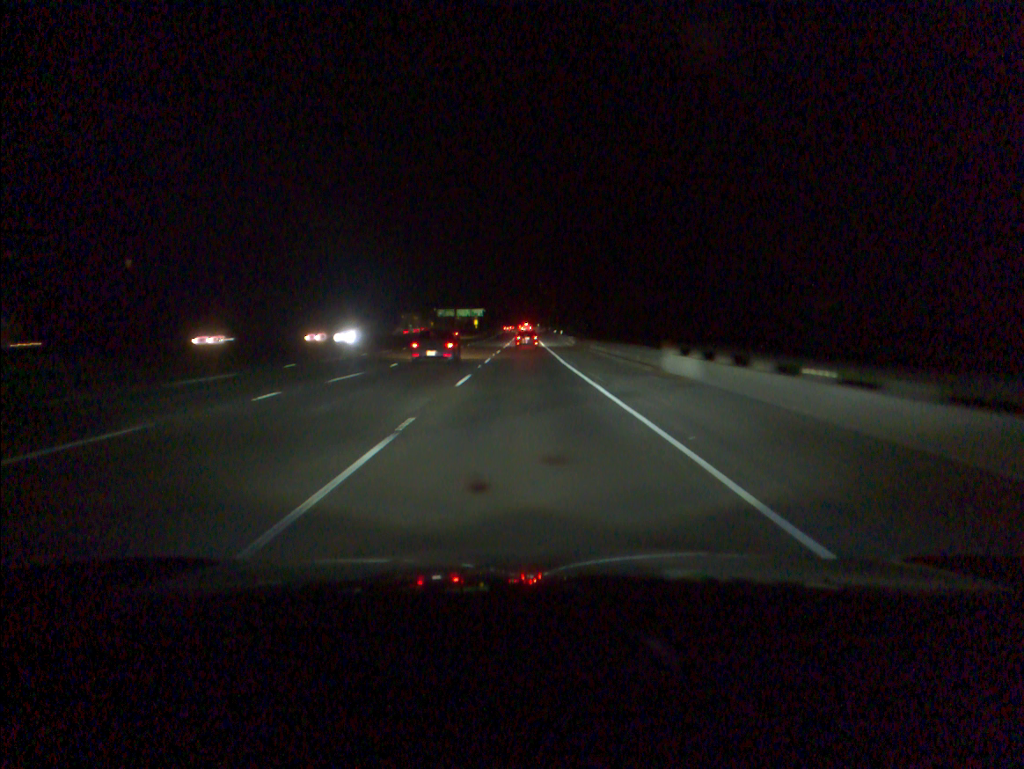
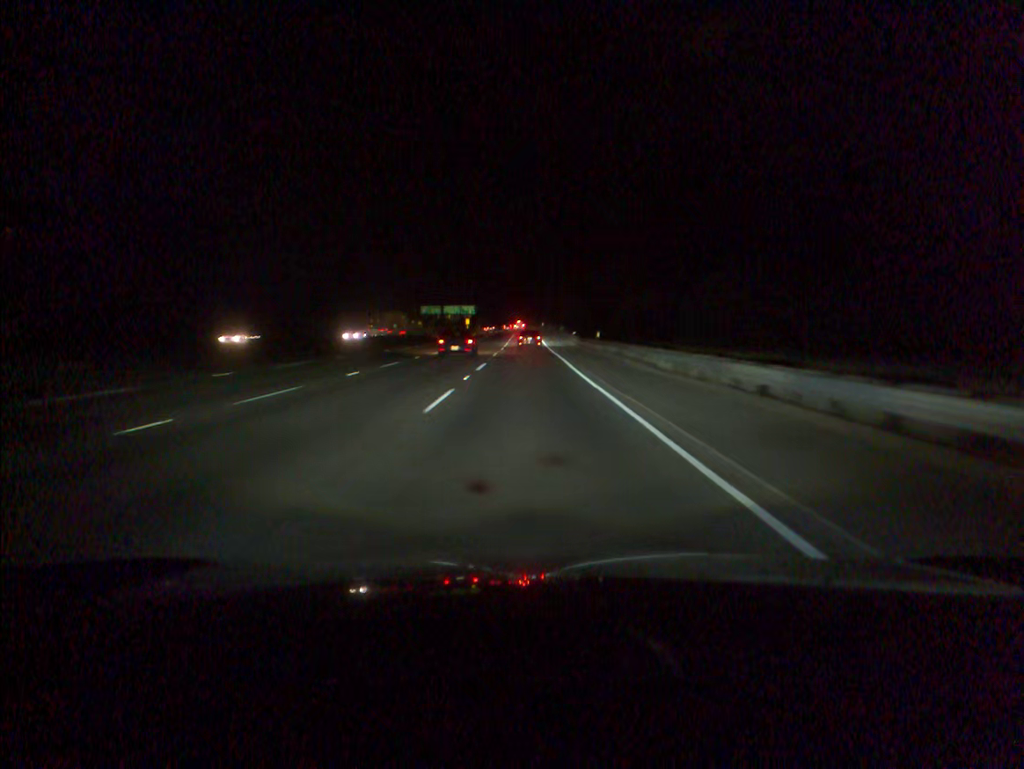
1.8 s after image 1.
(-0.1, +50.5) m; 0°
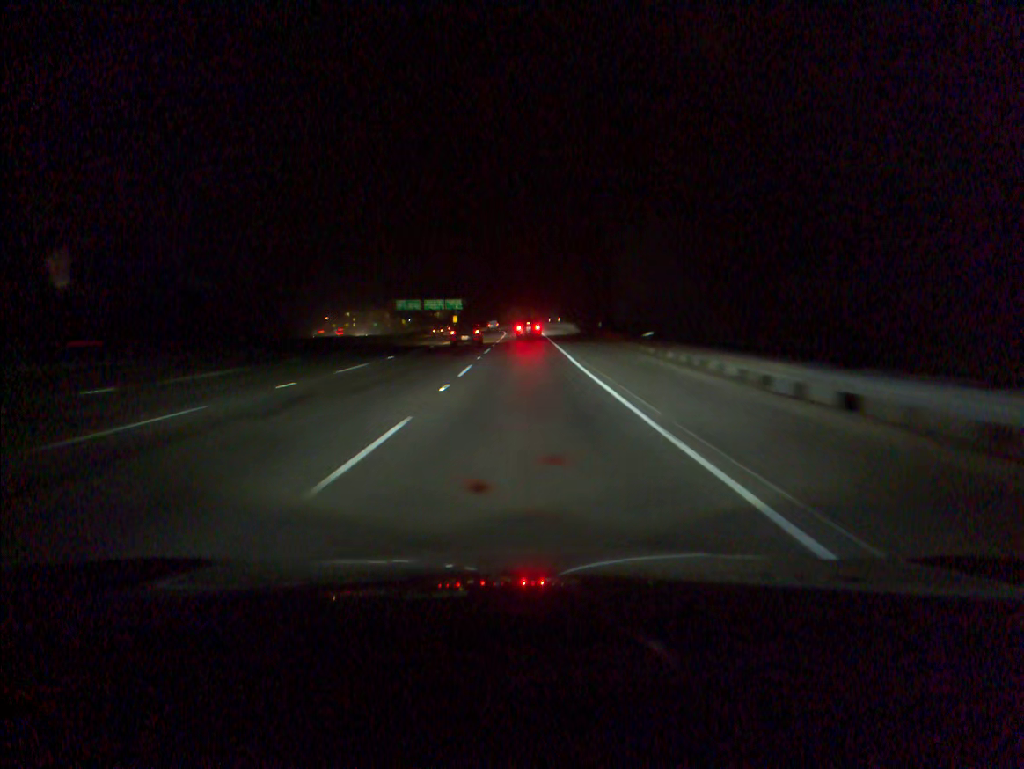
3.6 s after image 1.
(+0.1, +49.9) m; 0°
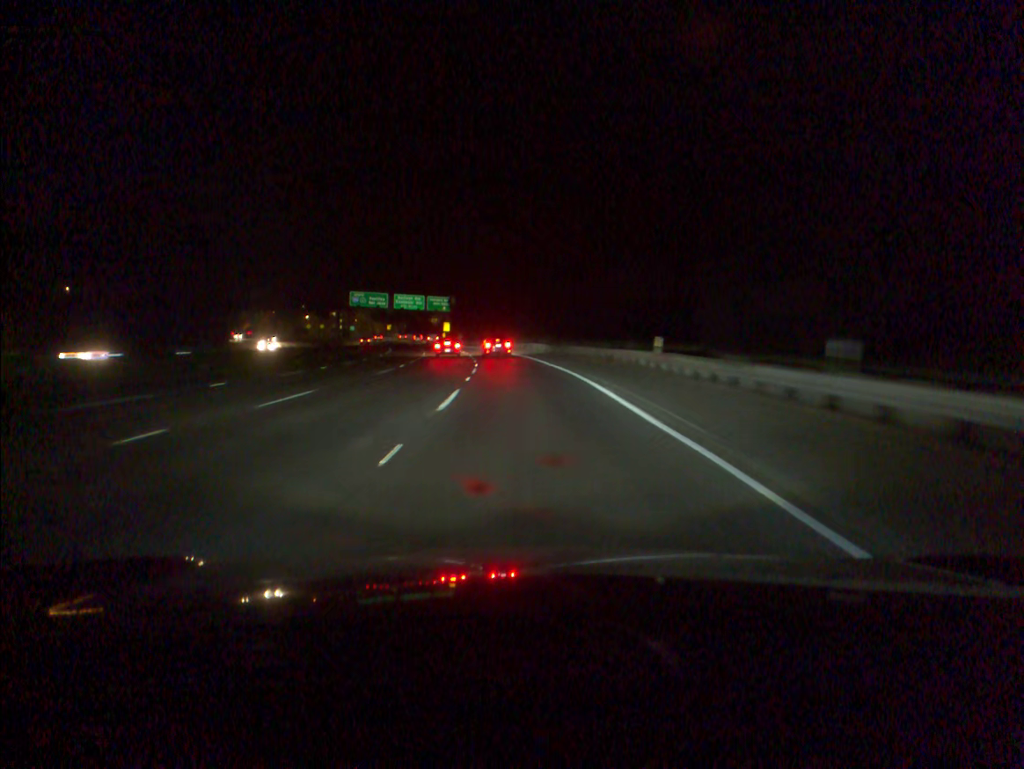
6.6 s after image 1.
(-0.6, +80.7) m; -2°
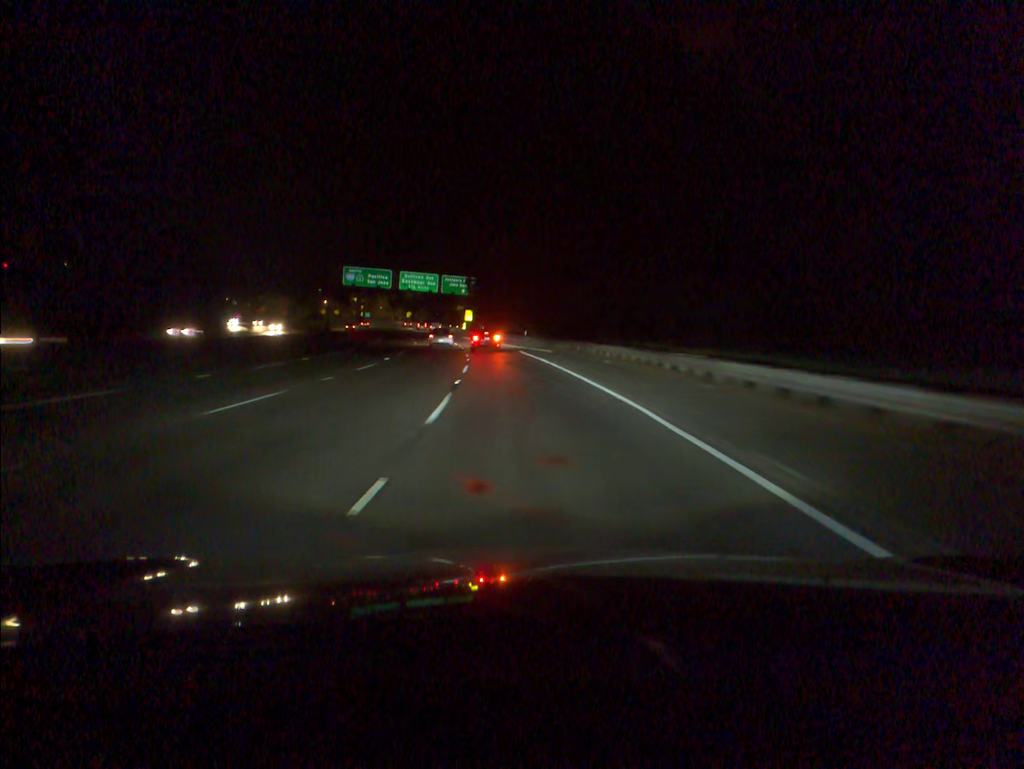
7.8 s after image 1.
(-0.7, +31.7) m; -2°
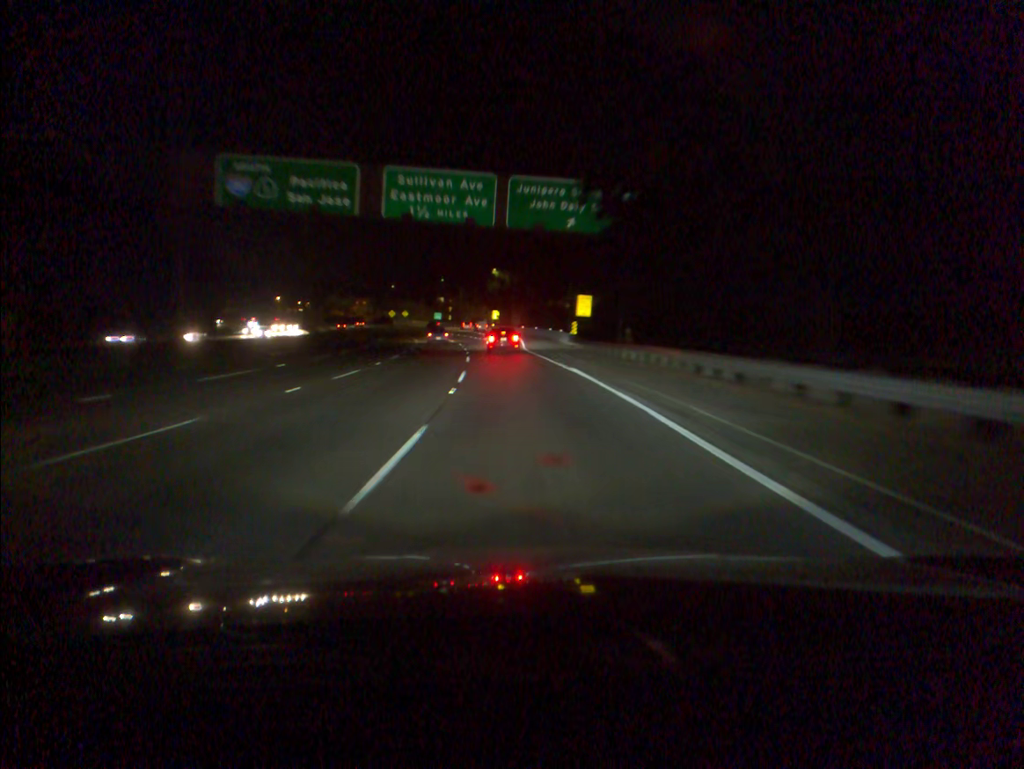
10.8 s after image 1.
(-5.4, +77.6) m; -8°
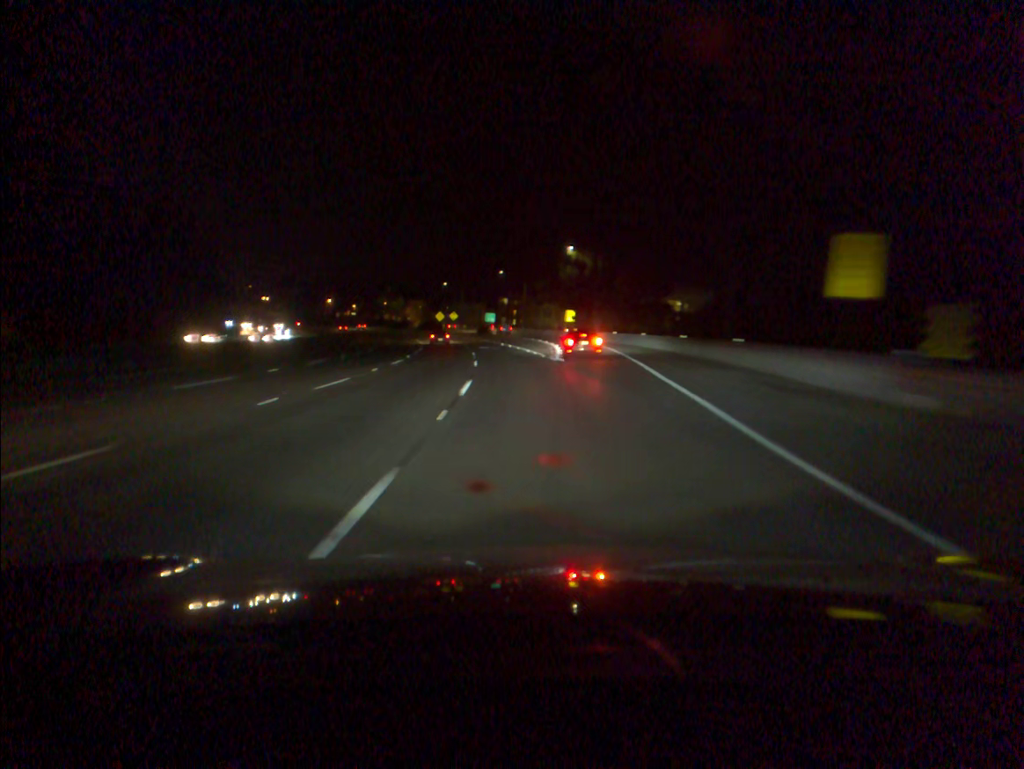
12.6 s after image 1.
(-2.0, +46.7) m; -5°
